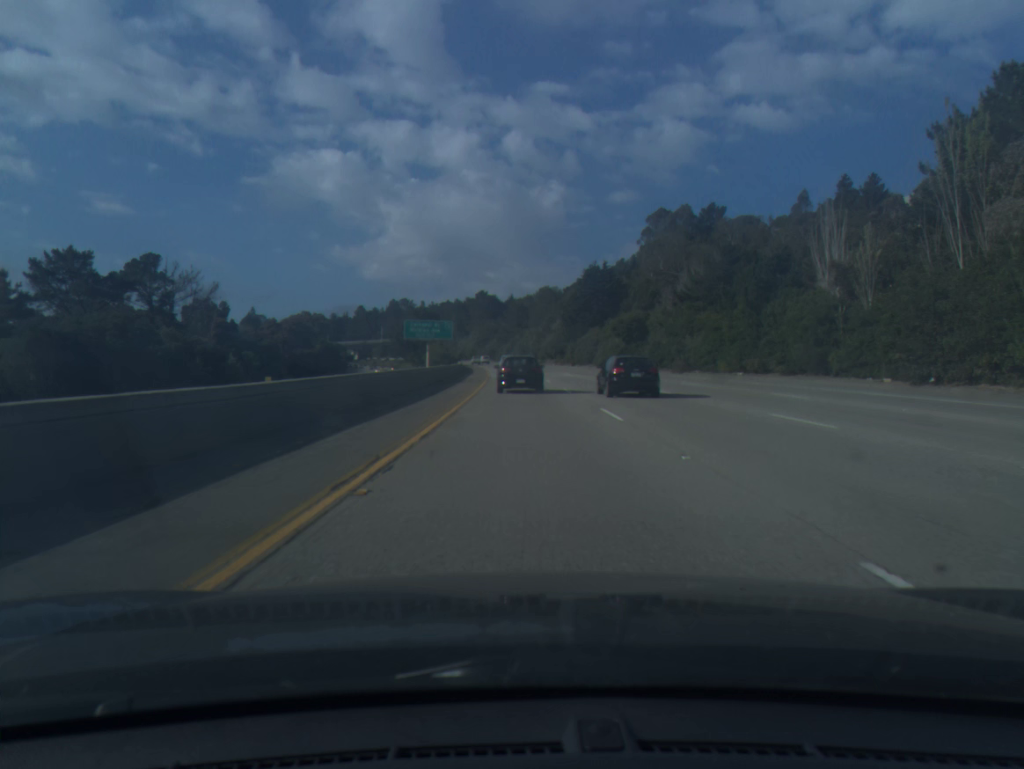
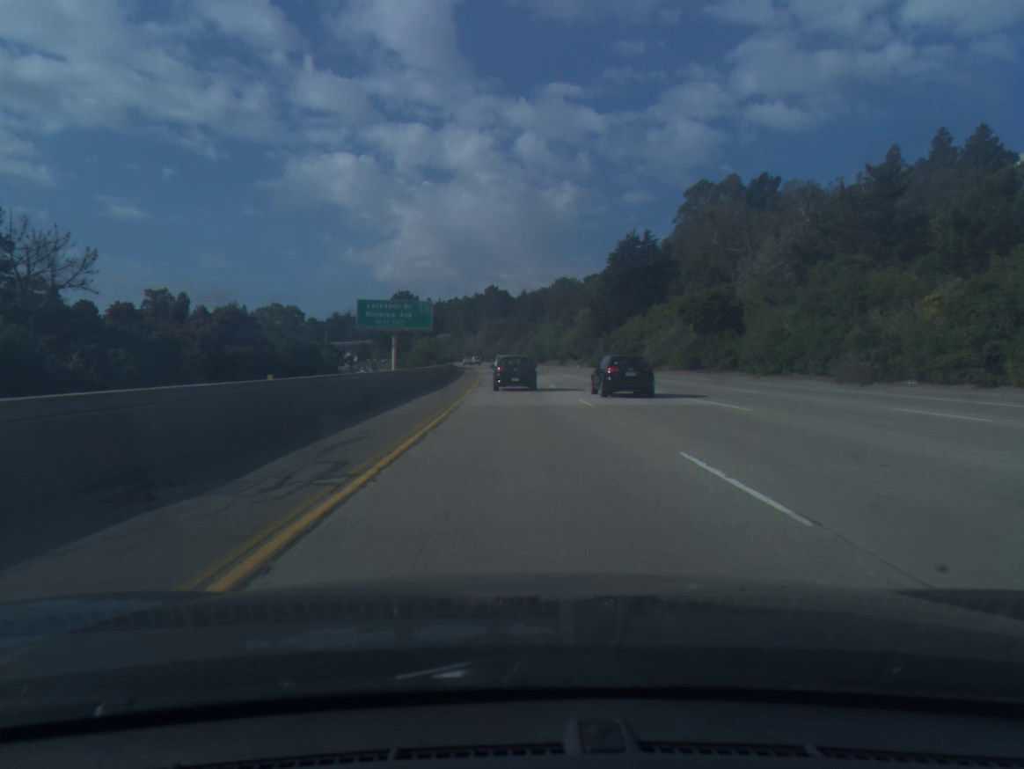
(-0.2, +38.8) m; -1°
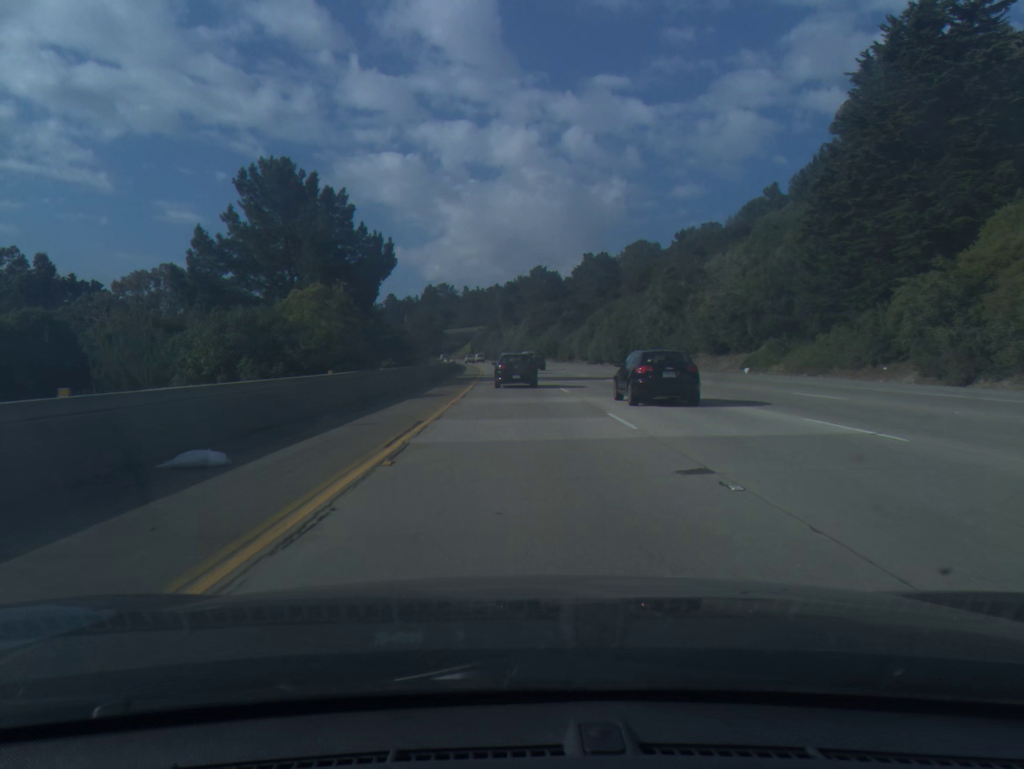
(-2.3, +80.0) m; -3°
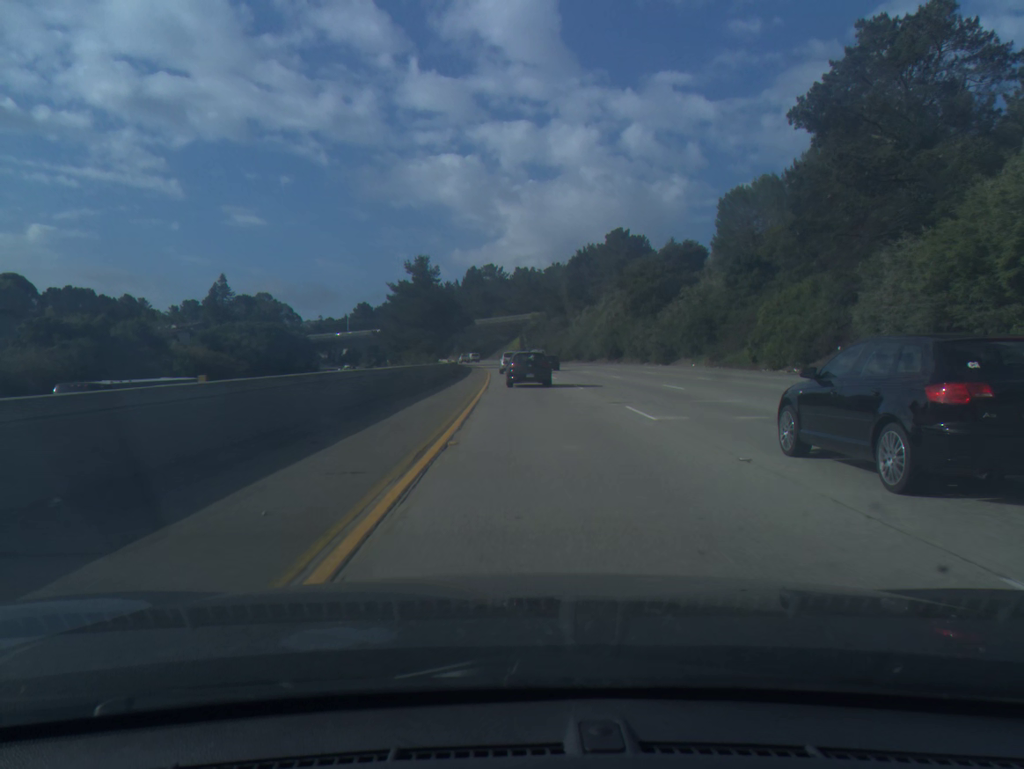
(-4.1, +100.4) m; -4°
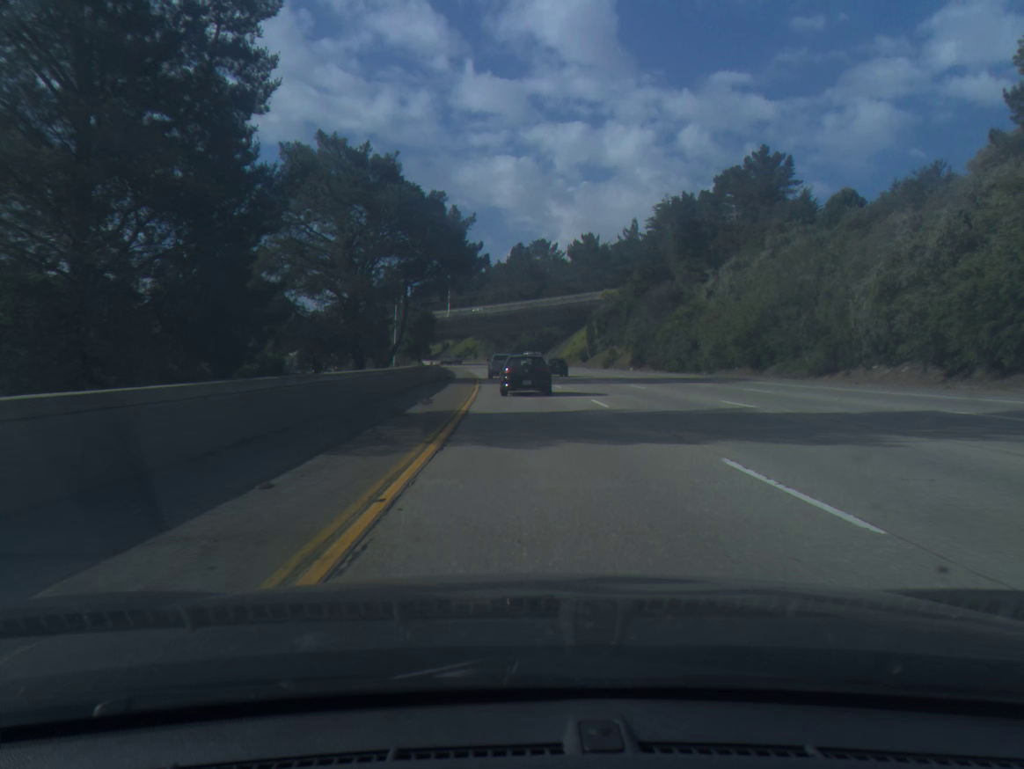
(-2.3, +81.6) m; -4°
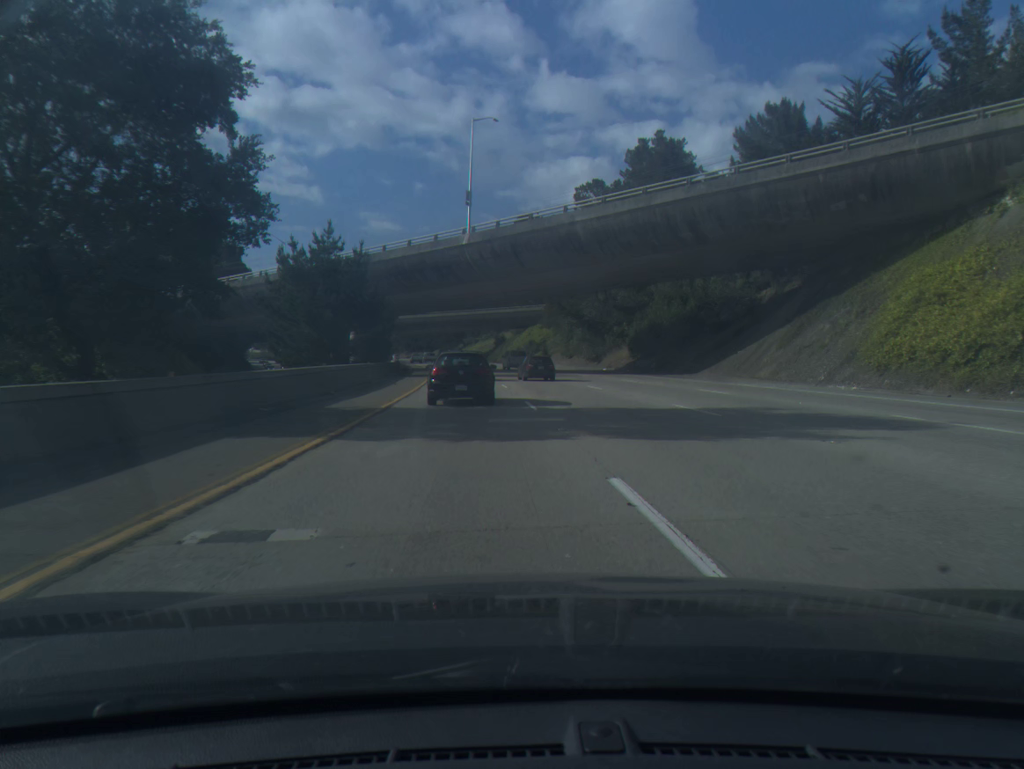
(-5.2, +103.3) m; -5°
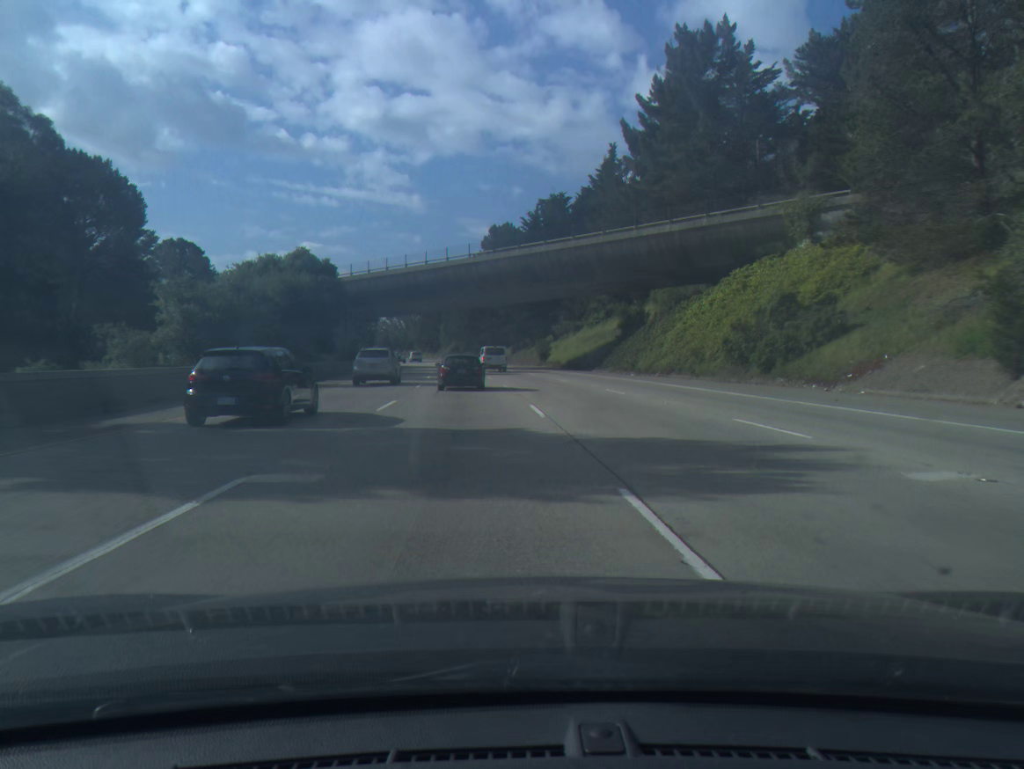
(-5.8, +101.9) m; -7°
